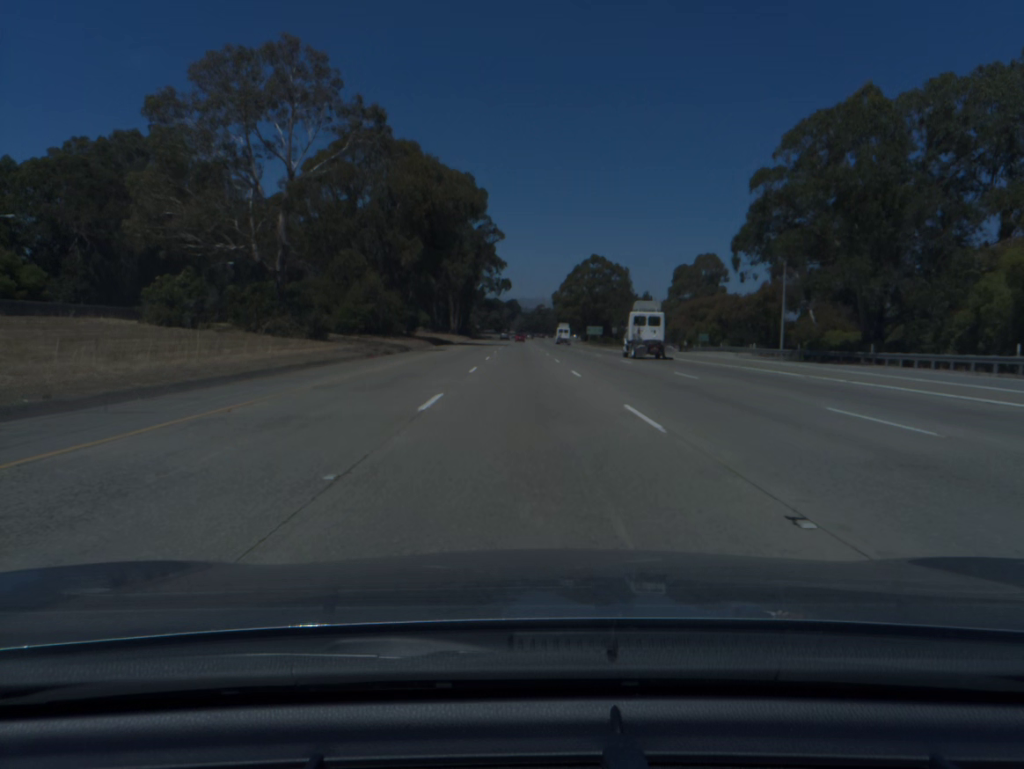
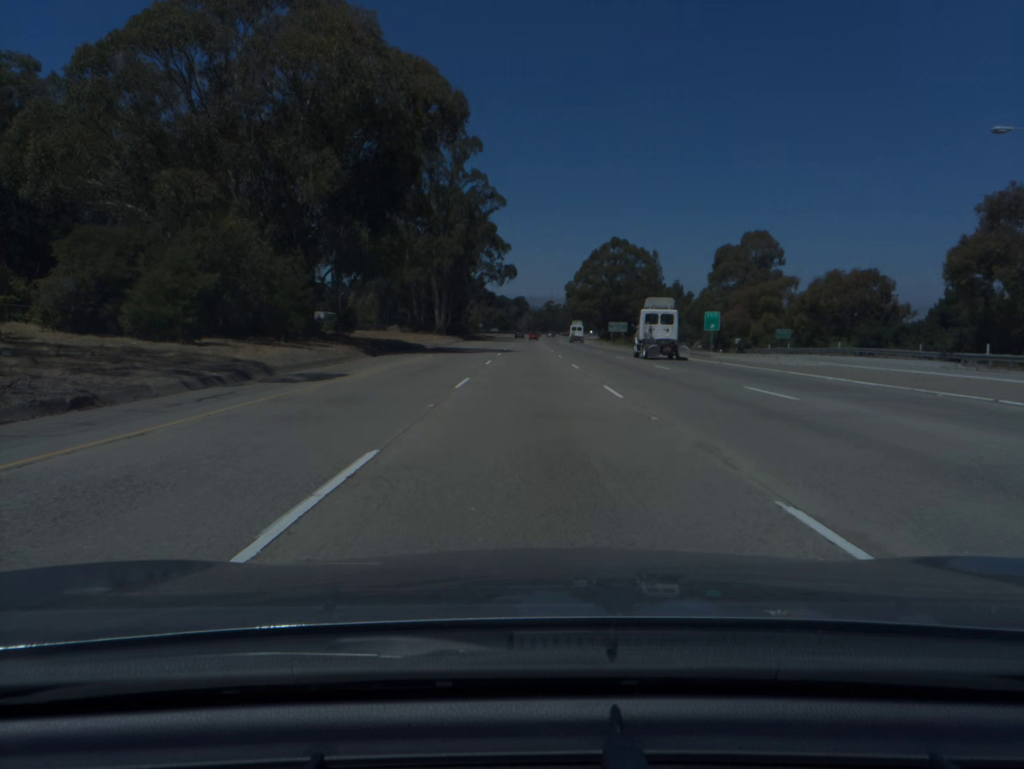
(-0.3, +38.0) m; -1°
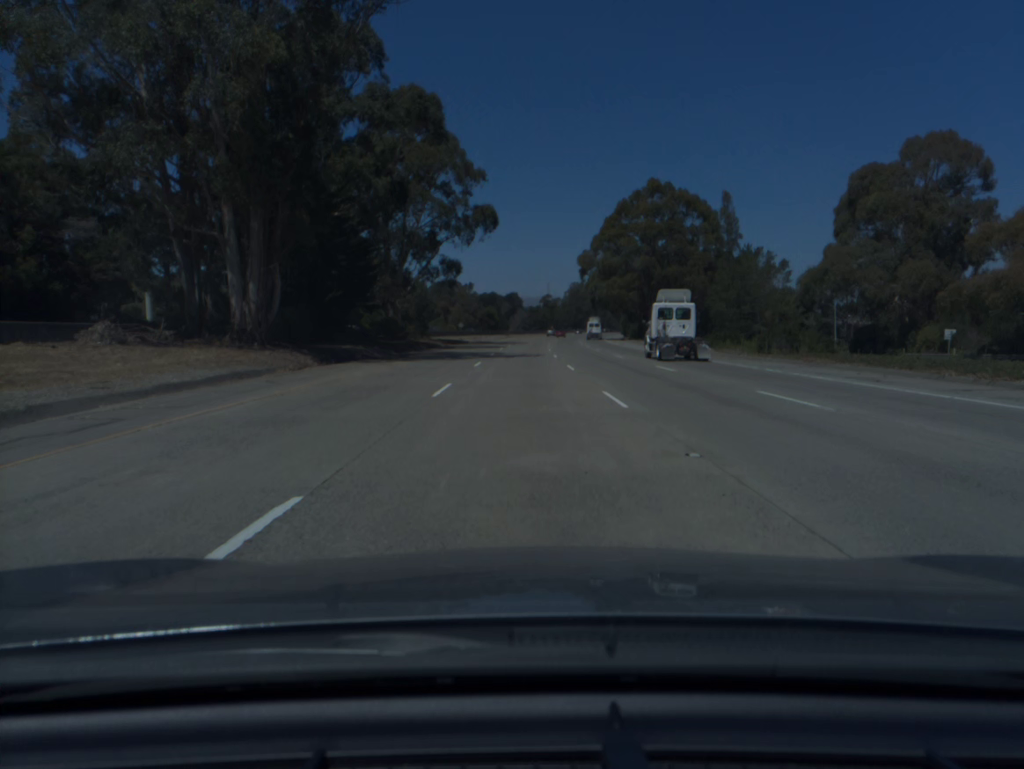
(+0.3, +75.8) m; 0°
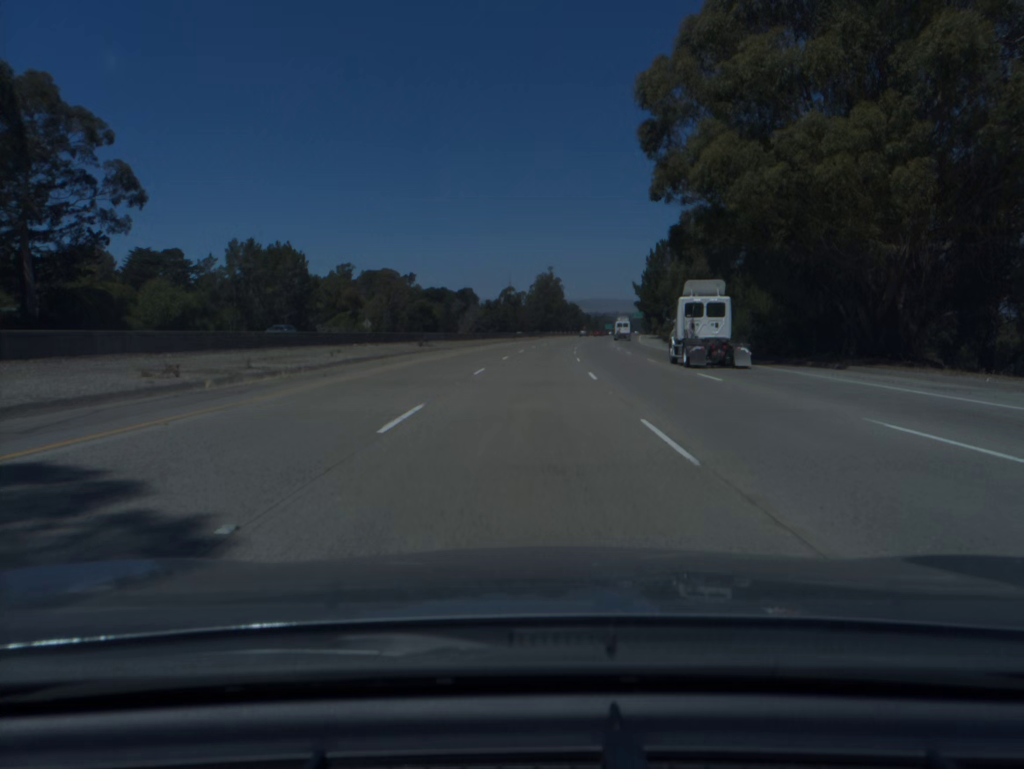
(+1.3, +94.0) m; +3°
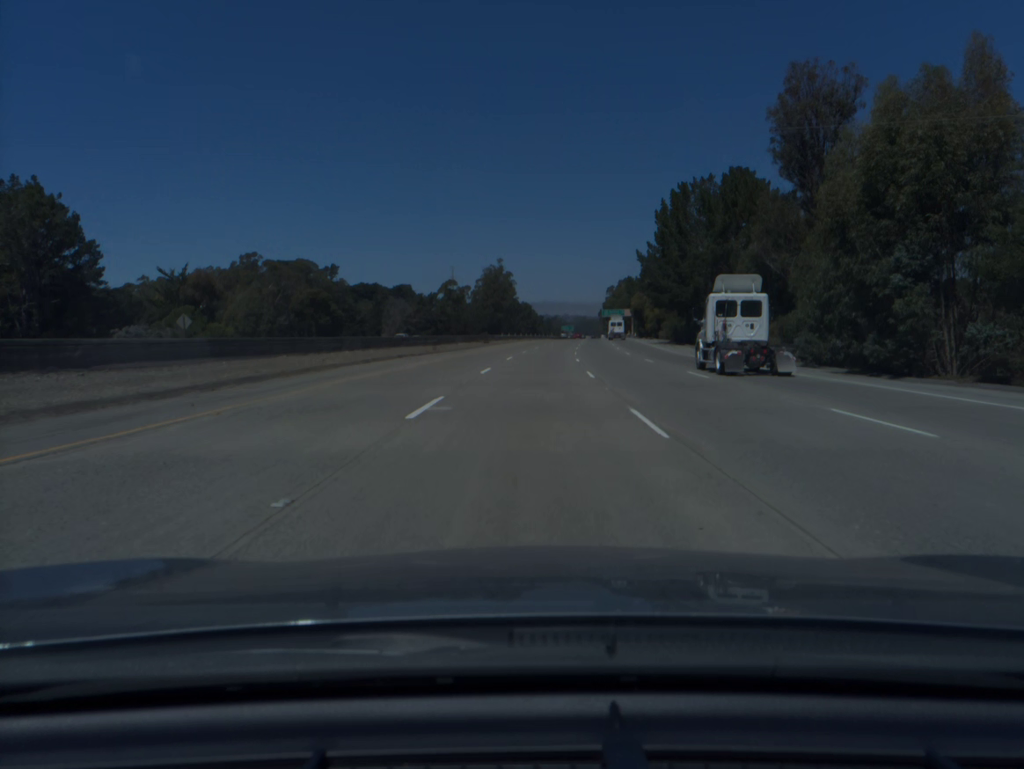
(+1.8, +56.4) m; +4°
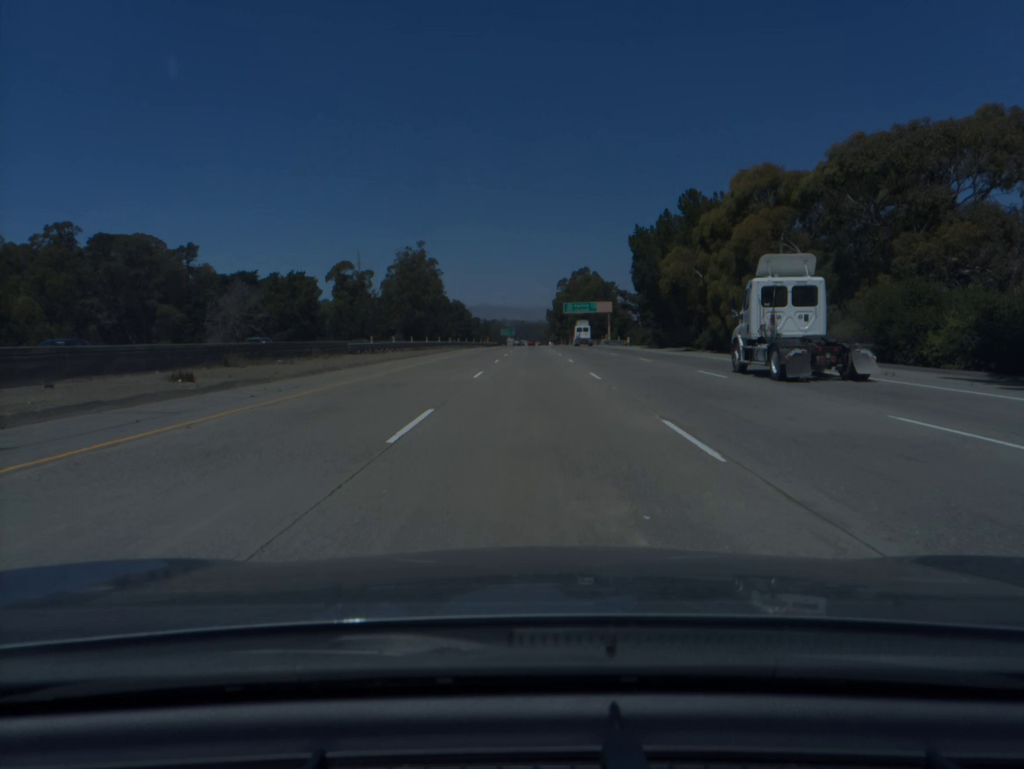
(+3.1, +75.4) m; +5°
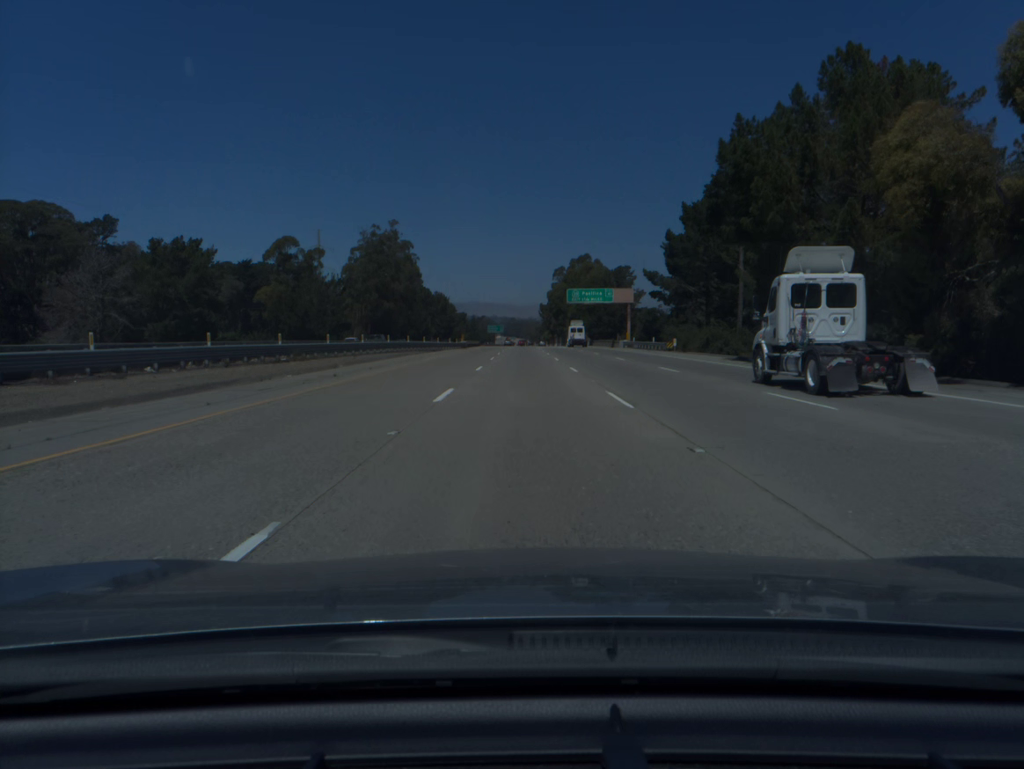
(+0.3, +37.9) m; +1°
